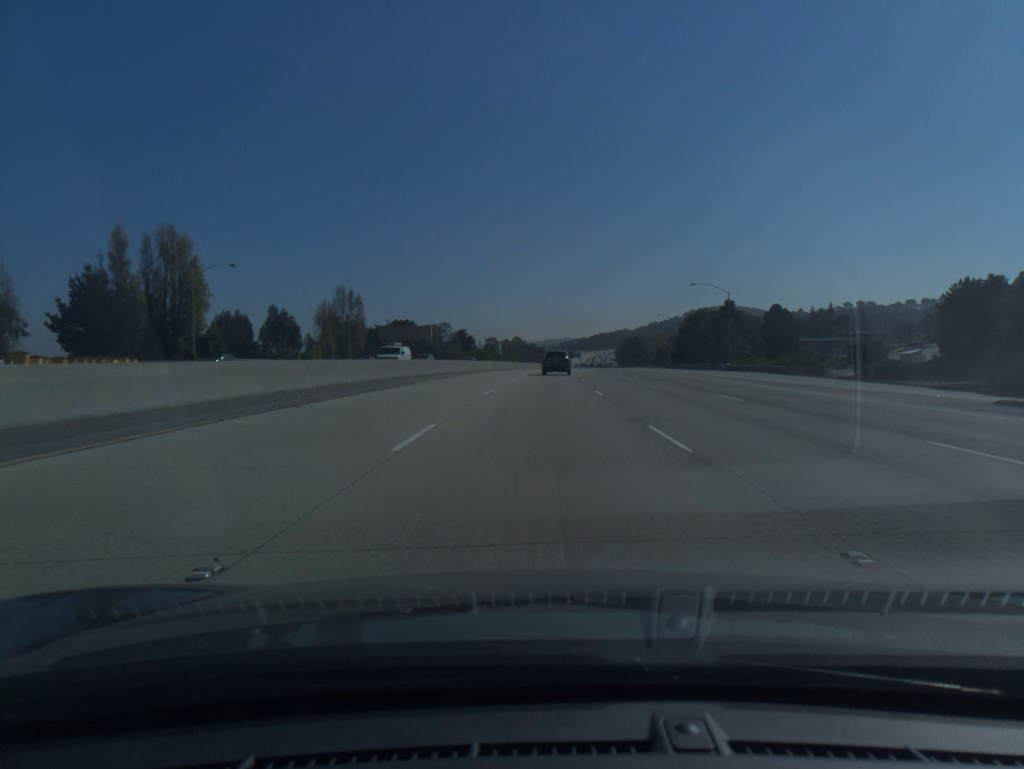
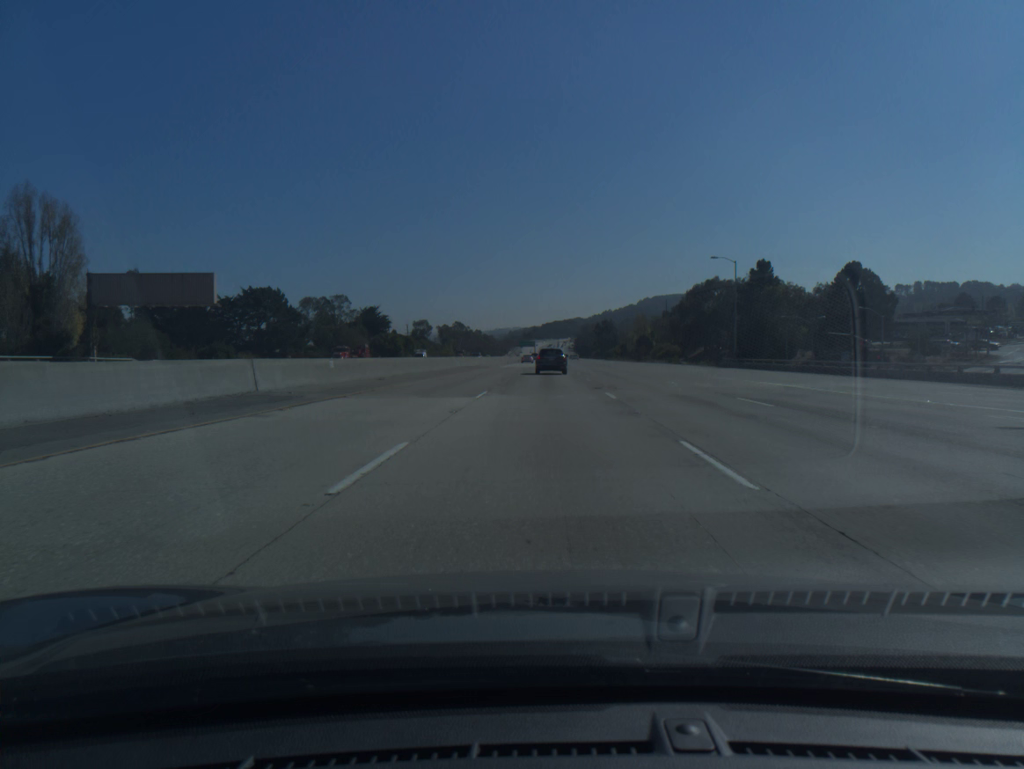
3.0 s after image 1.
(+2.8, +88.5) m; +4°
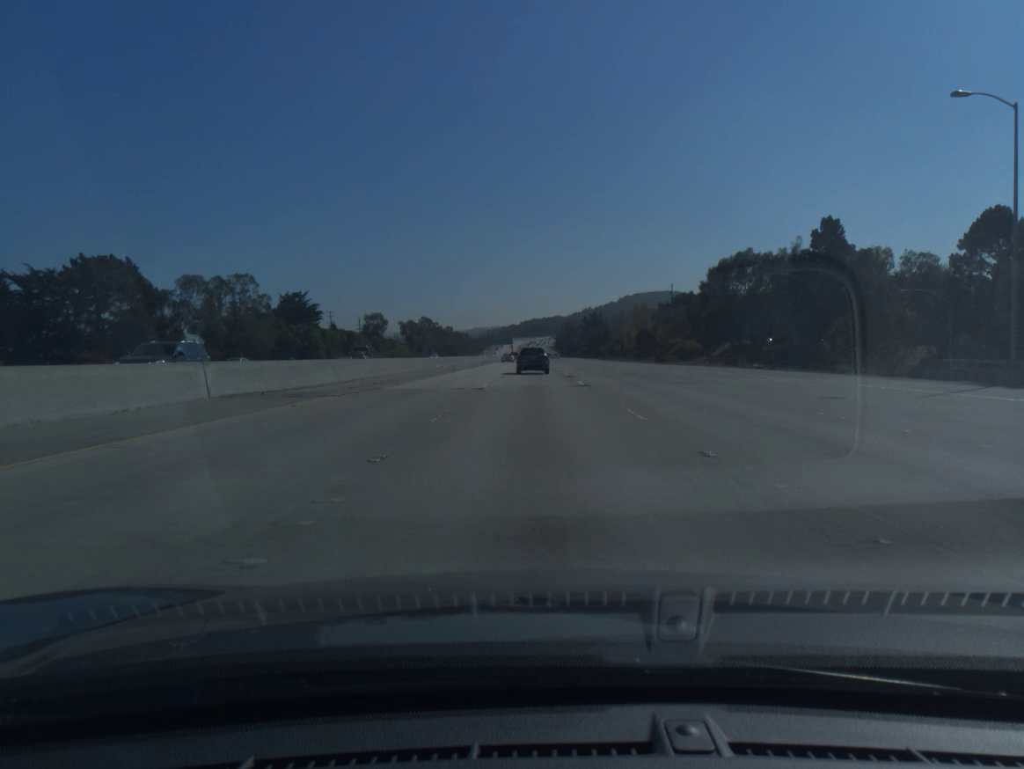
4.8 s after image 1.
(+0.8, +51.6) m; +2°
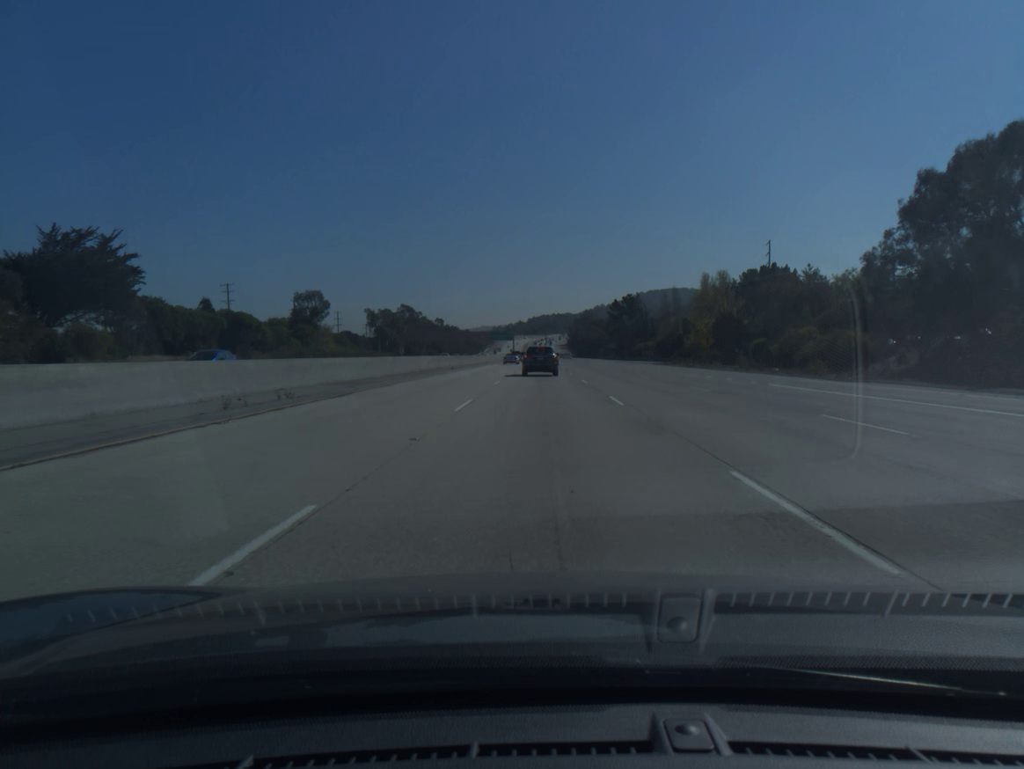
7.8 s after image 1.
(-0.2, +83.2) m; 0°
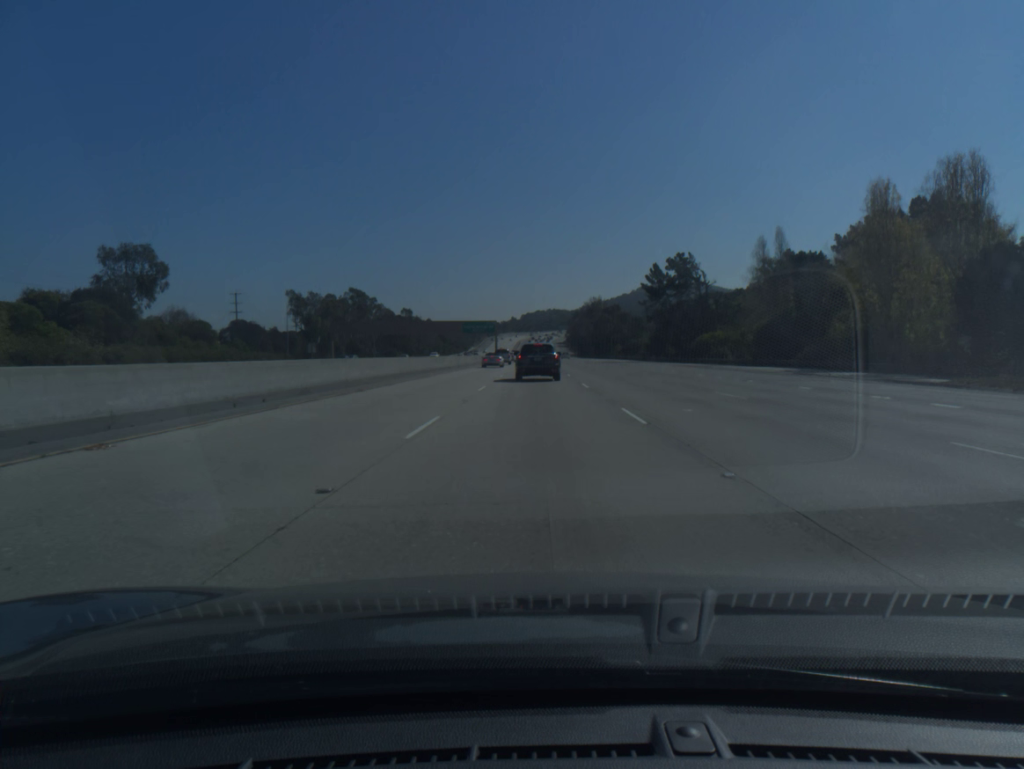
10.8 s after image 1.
(+0.4, +76.7) m; 0°
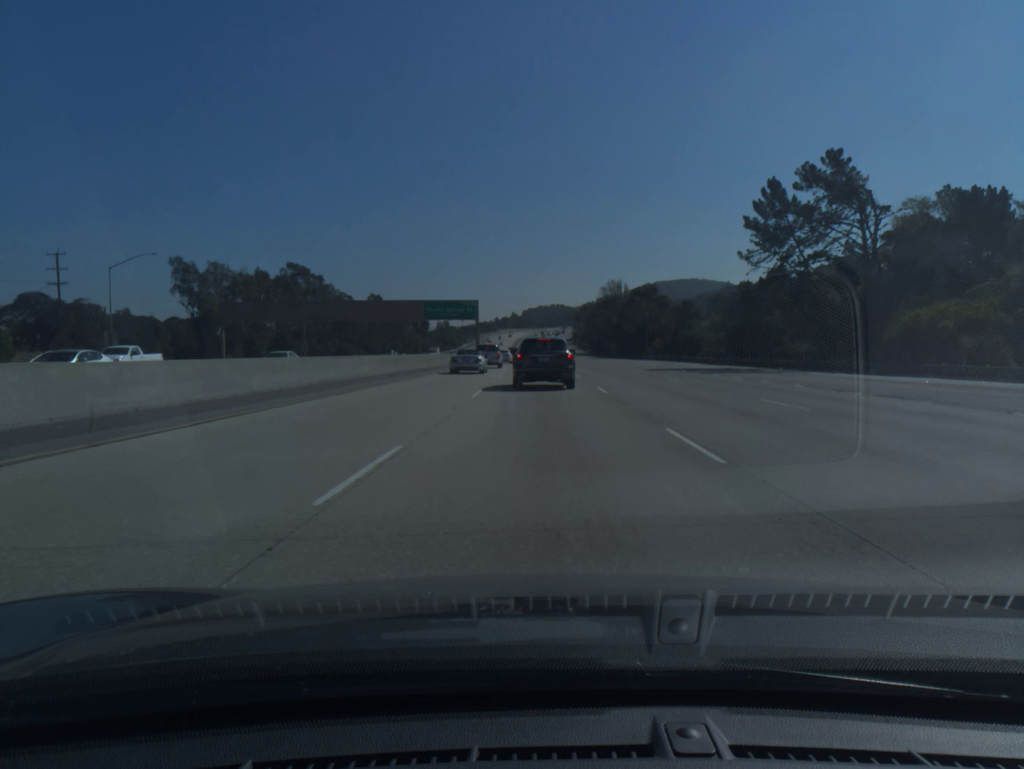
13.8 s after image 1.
(-0.2, +62.0) m; 0°
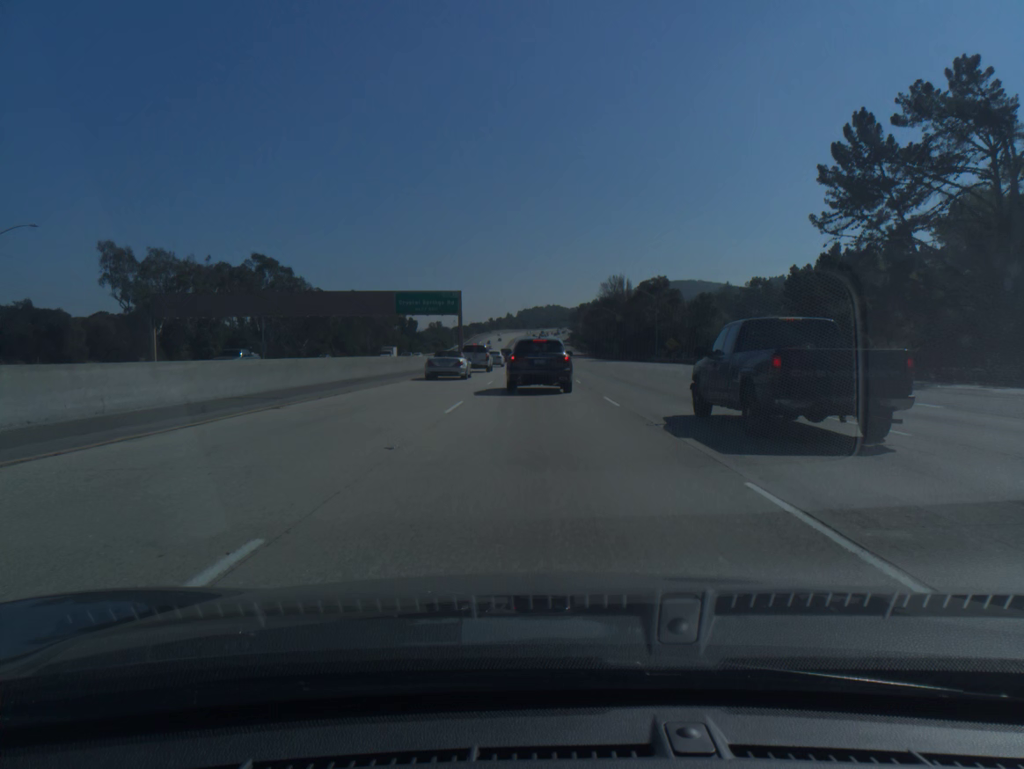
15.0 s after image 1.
(+0.1, +19.2) m; 0°
